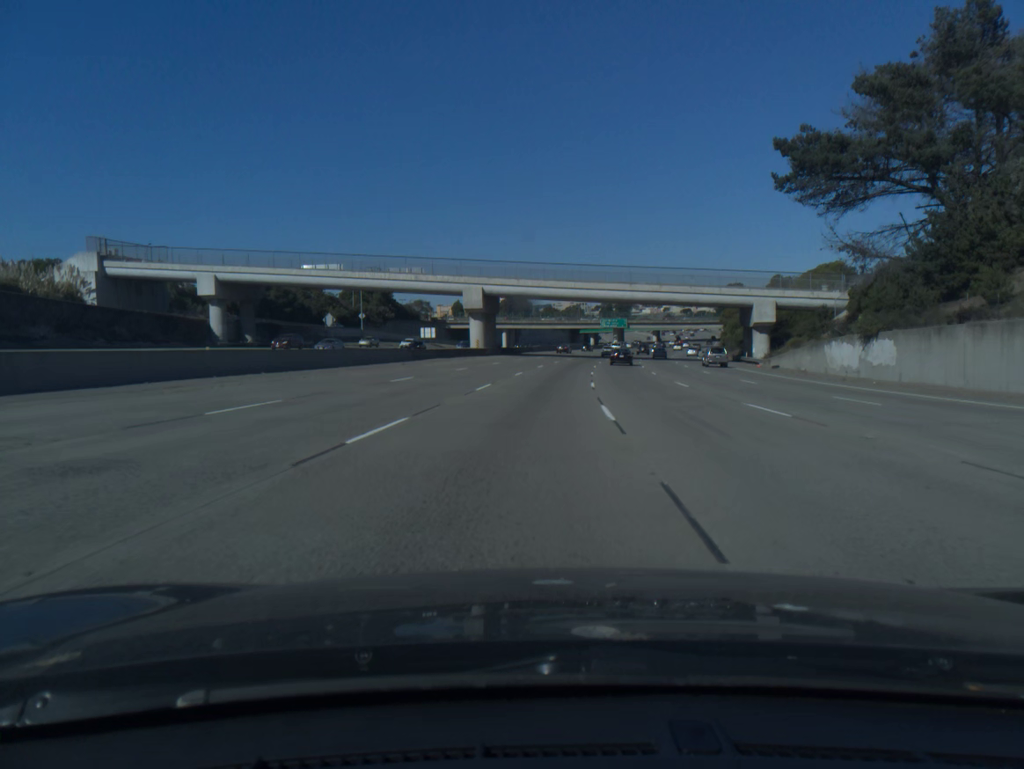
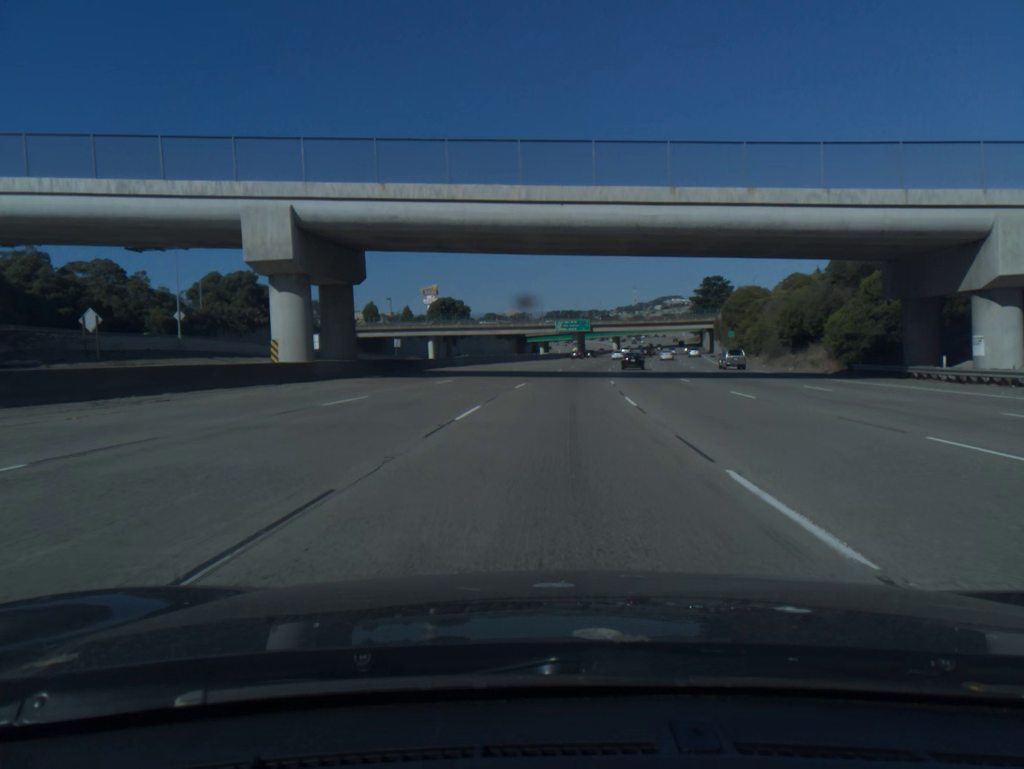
(+1.7, +52.2) m; +4°
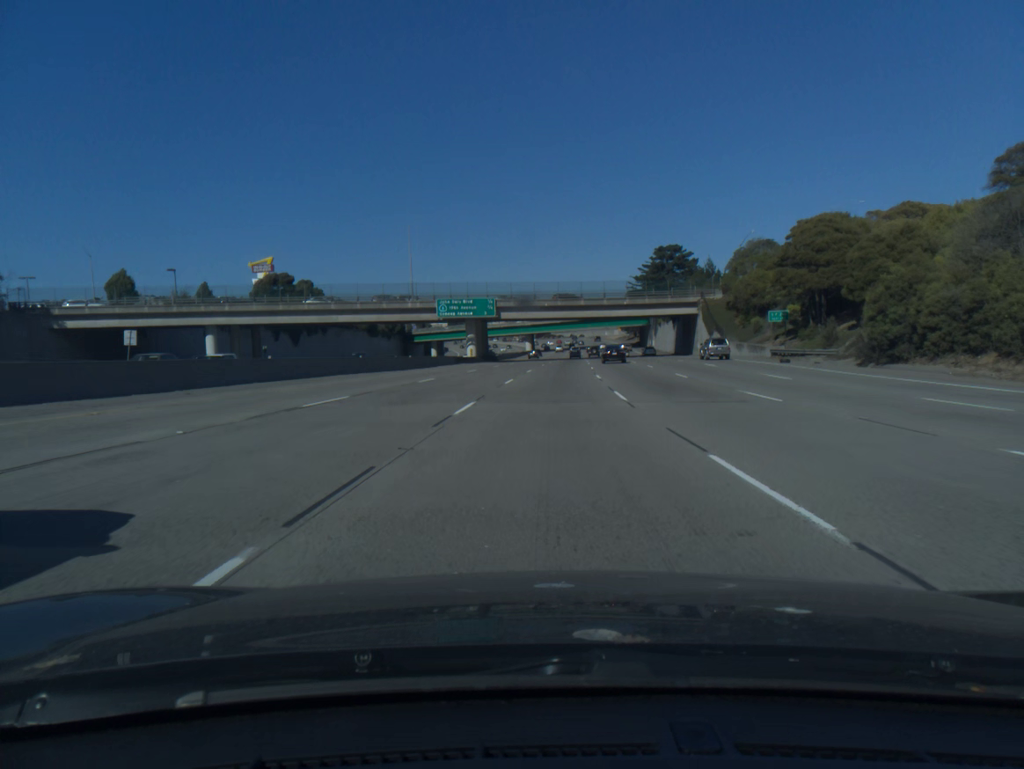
(+4.4, +70.9) m; +7°
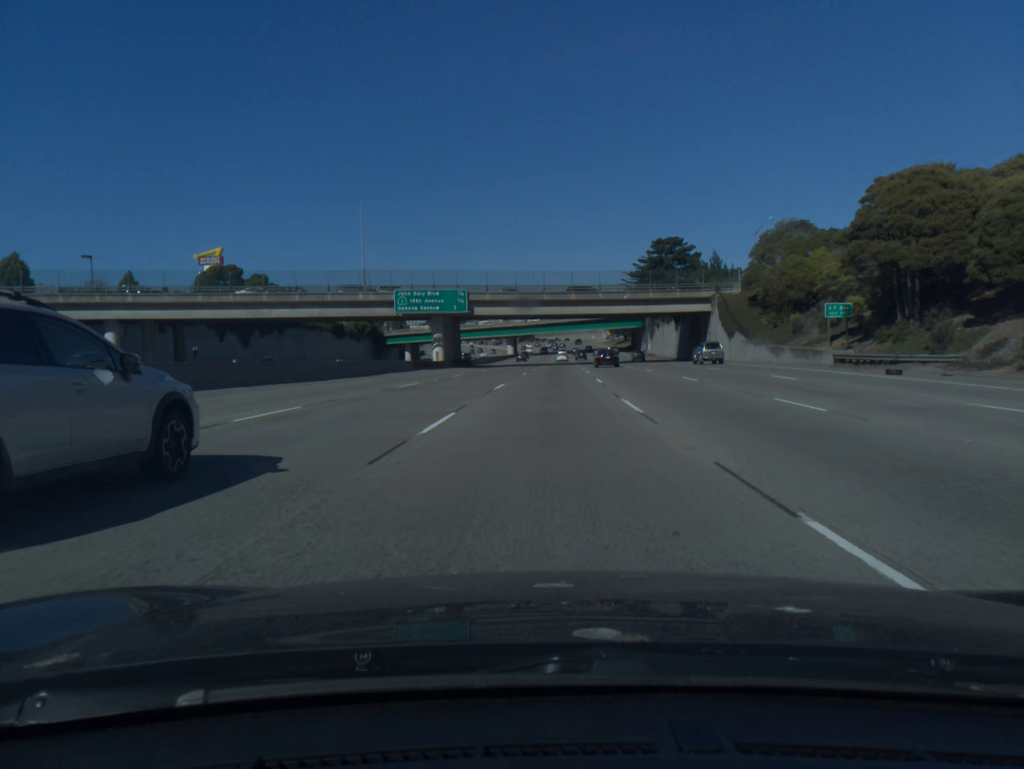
(+0.2, +17.8) m; +1°
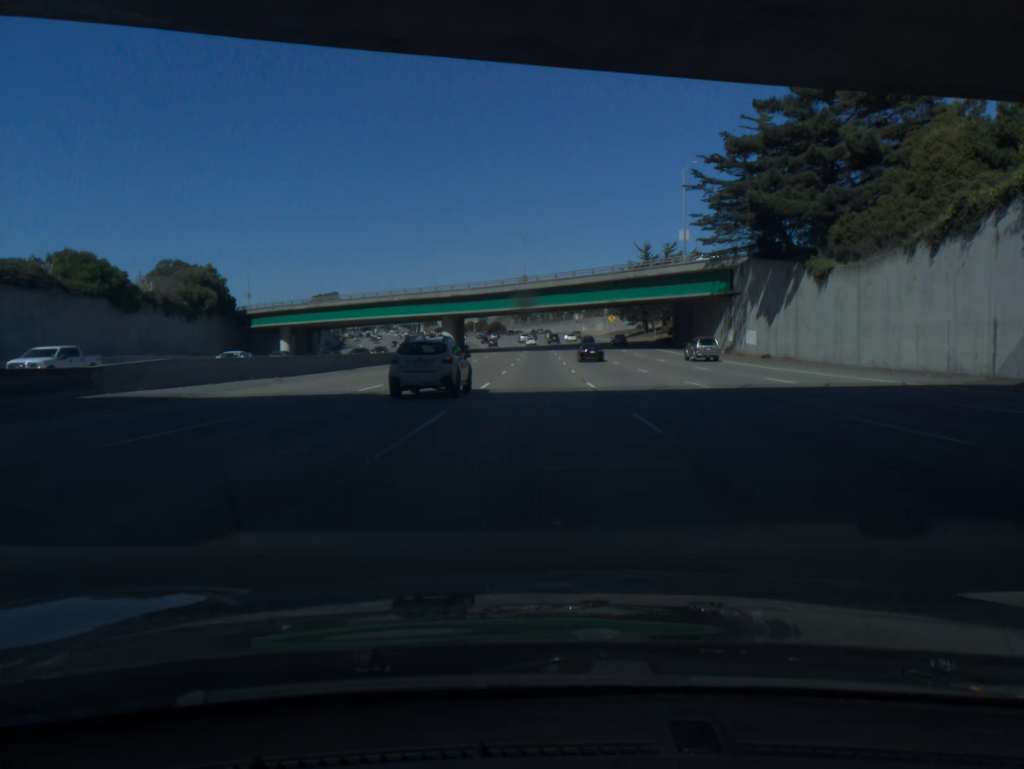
(+2.3, +89.1) m; +2°
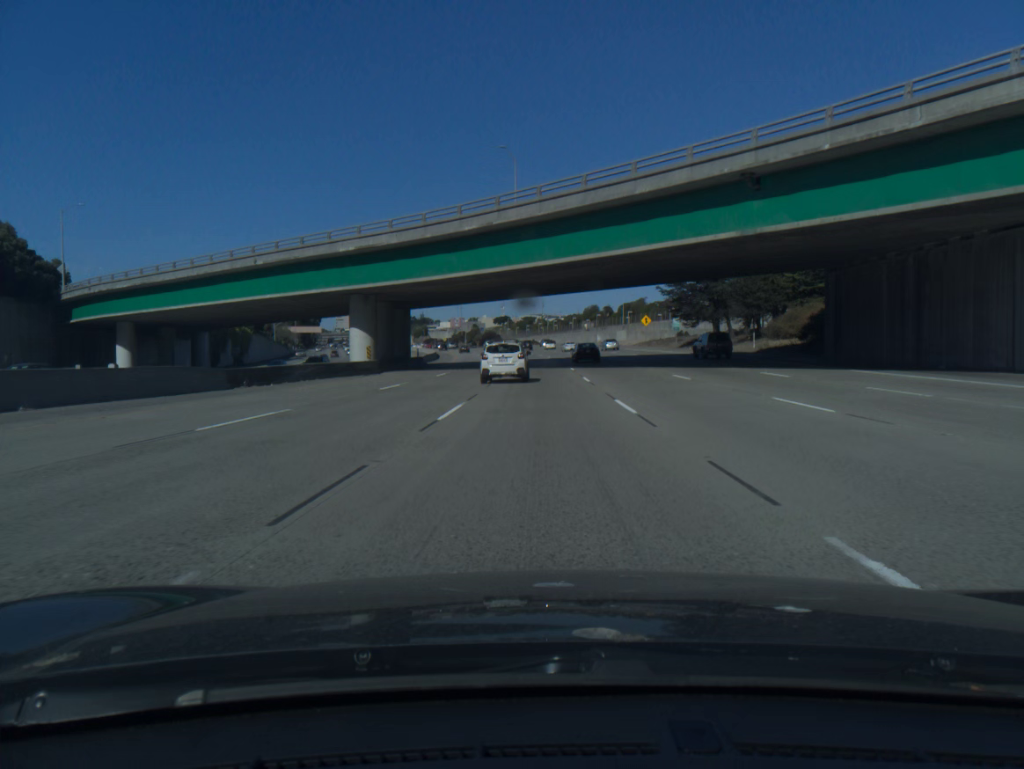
(-0.1, +53.4) m; 0°
